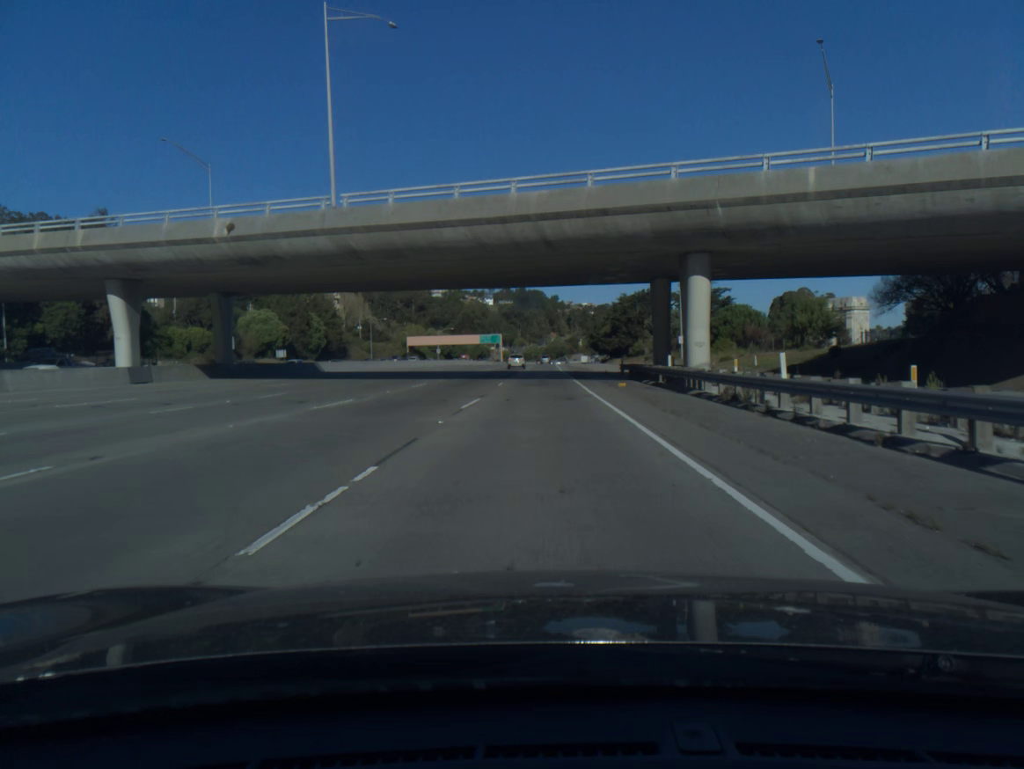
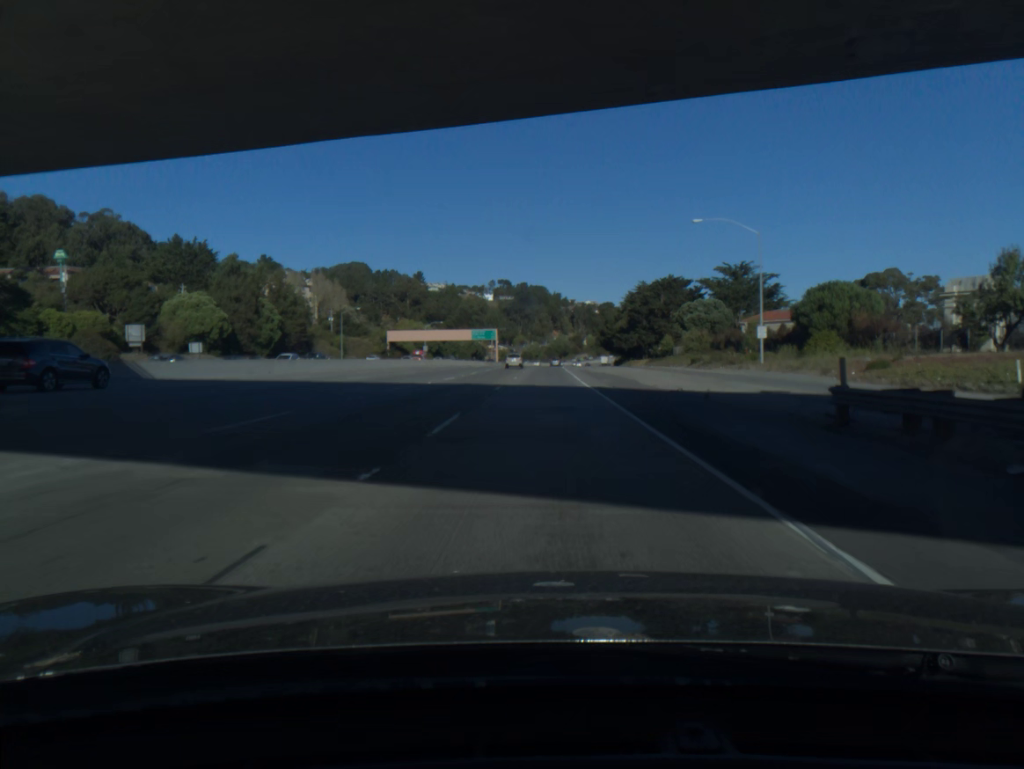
(-0.1, +35.2) m; 0°
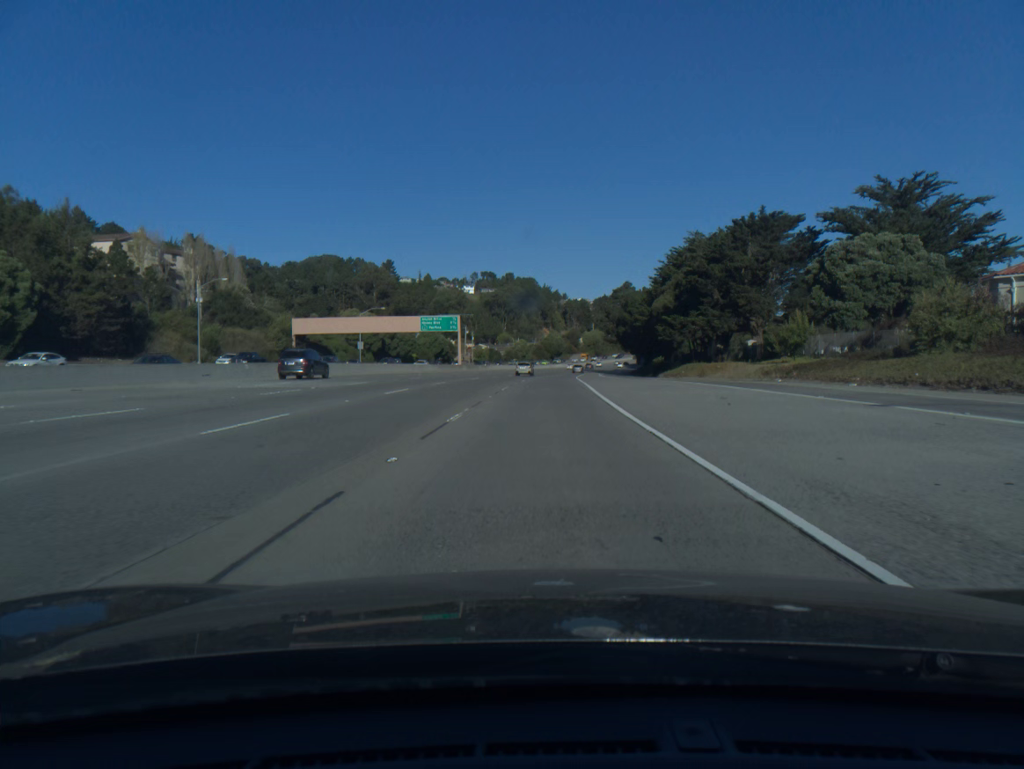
(+0.6, +71.6) m; +1°
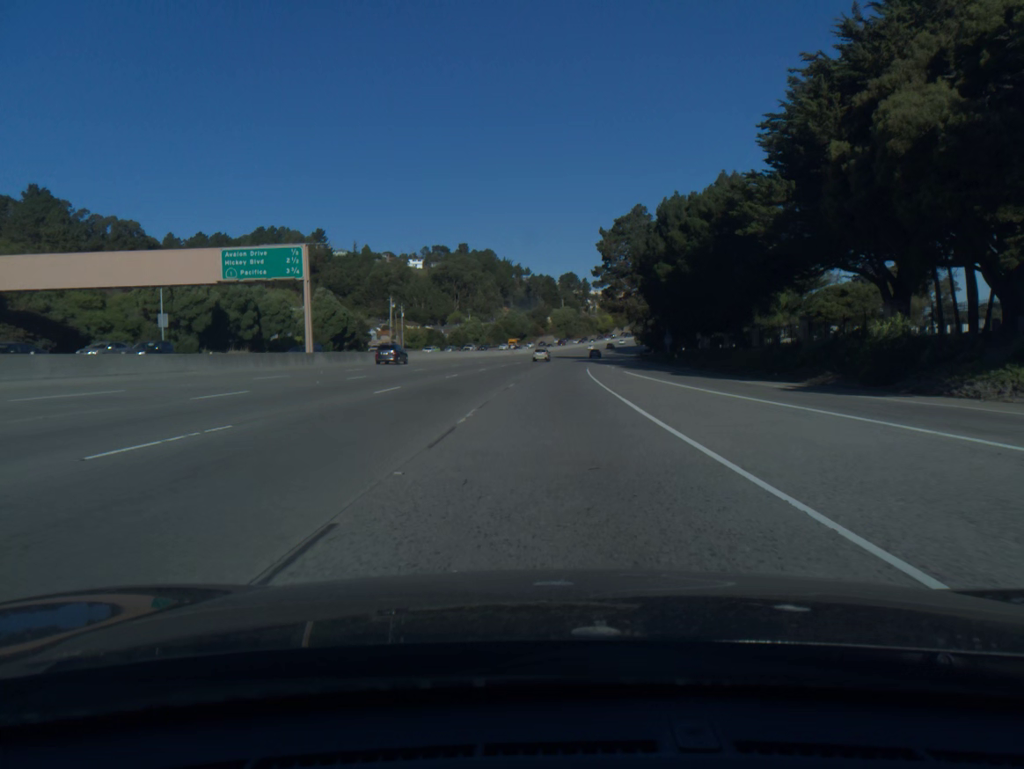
(+1.3, +74.0) m; +3°
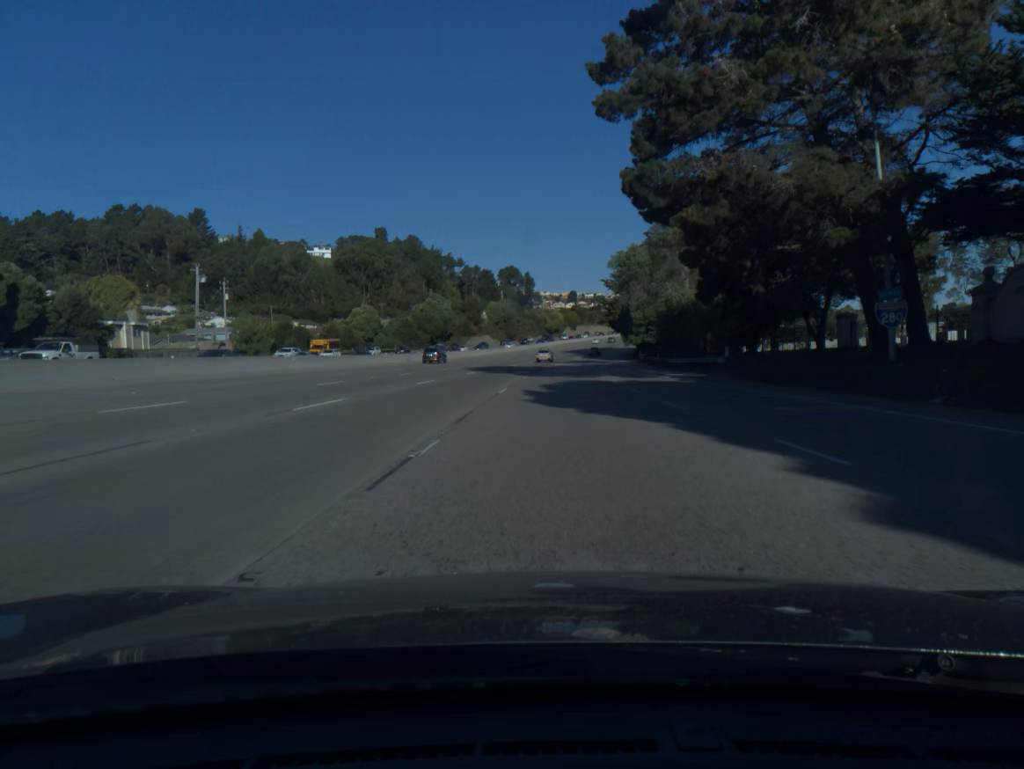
(+2.6, +76.1) m; +4°
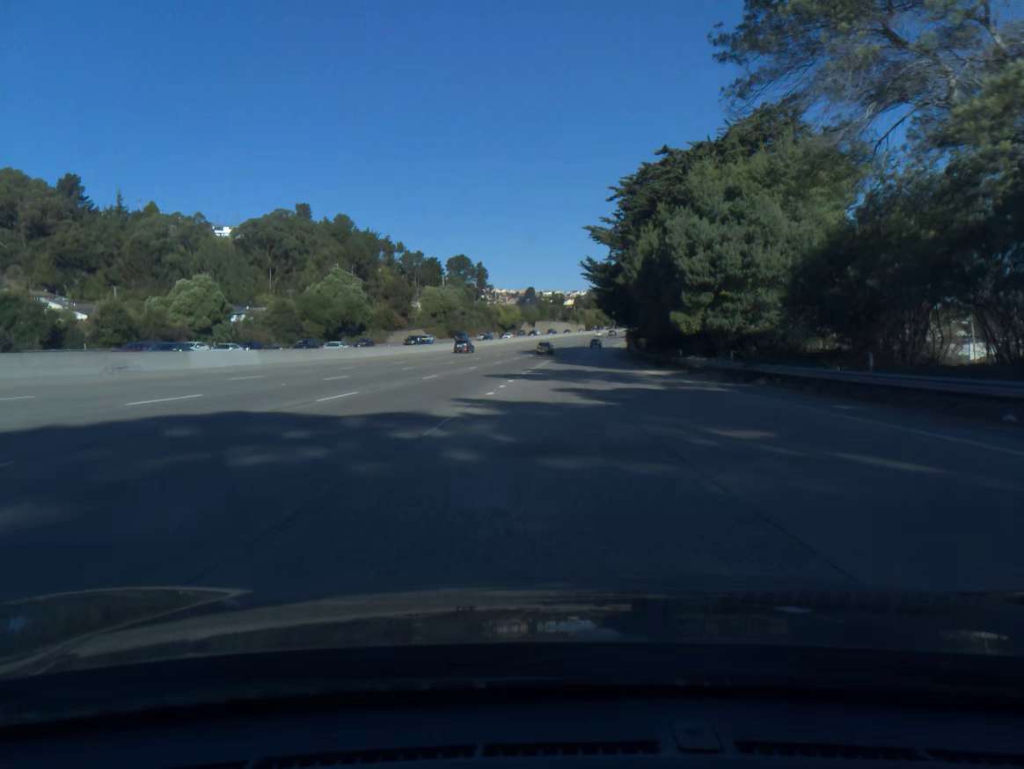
(+1.6, +56.5) m; +3°
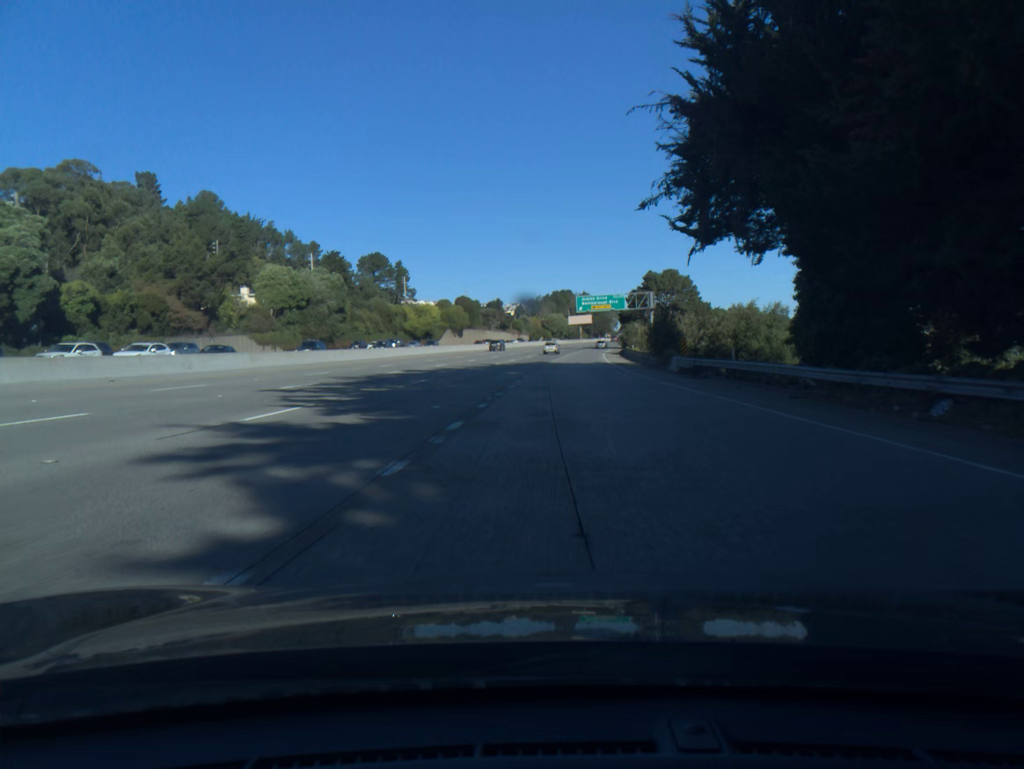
(+2.8, +77.6) m; +4°
